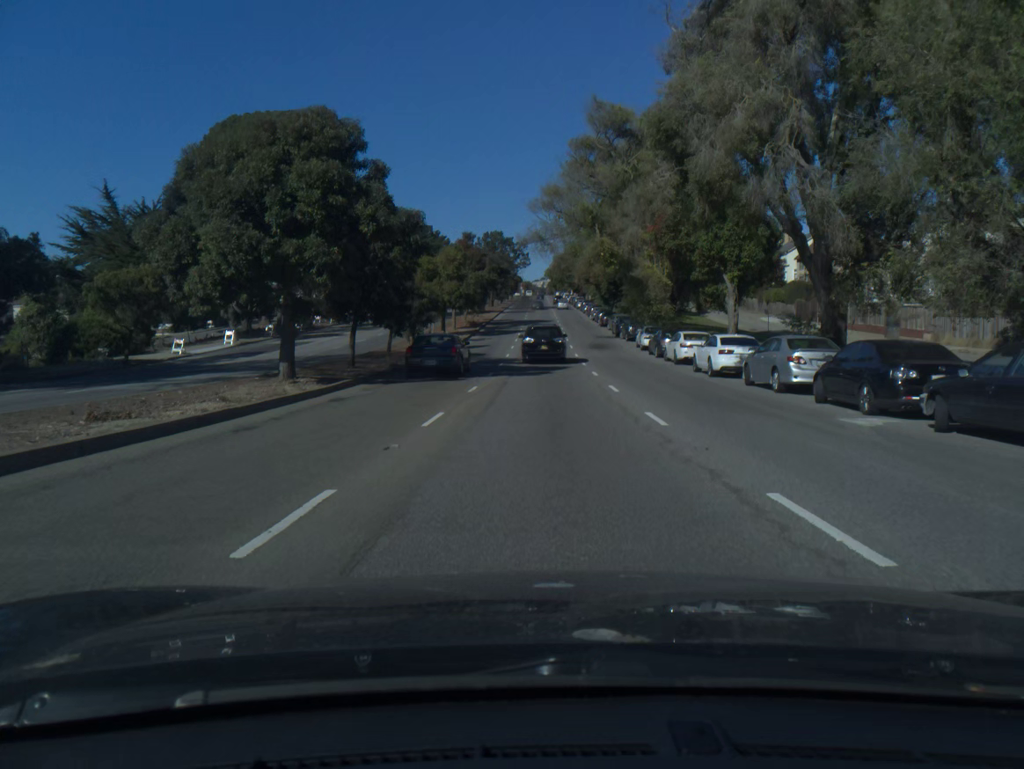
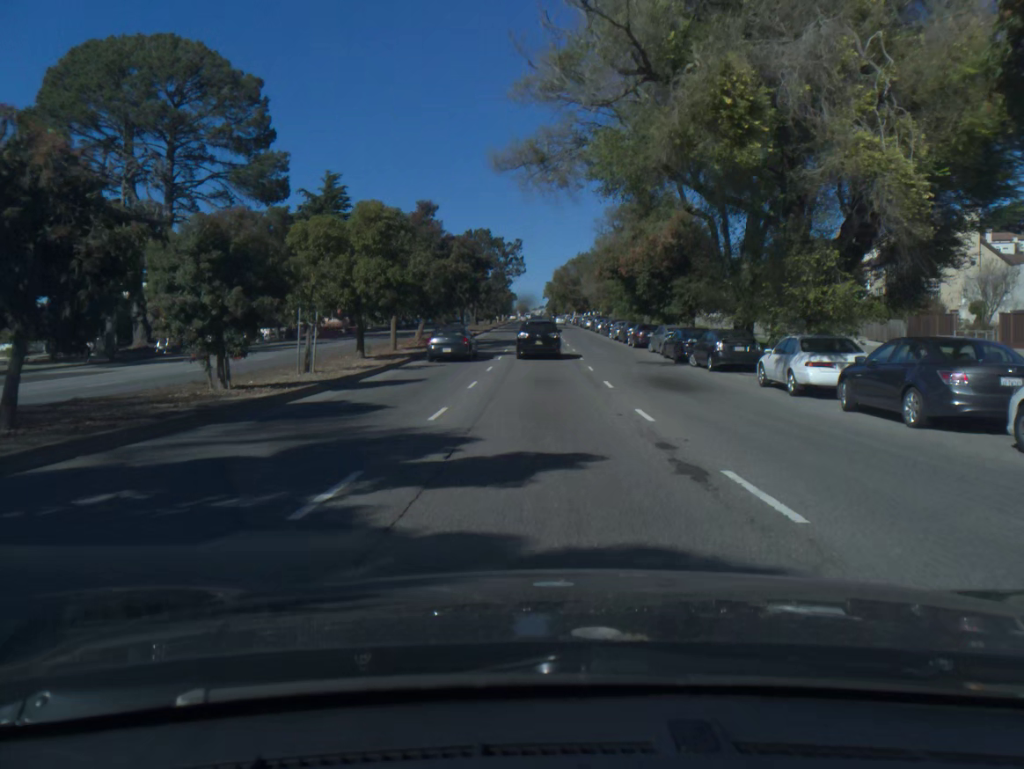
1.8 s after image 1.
(+0.1, +27.9) m; 0°
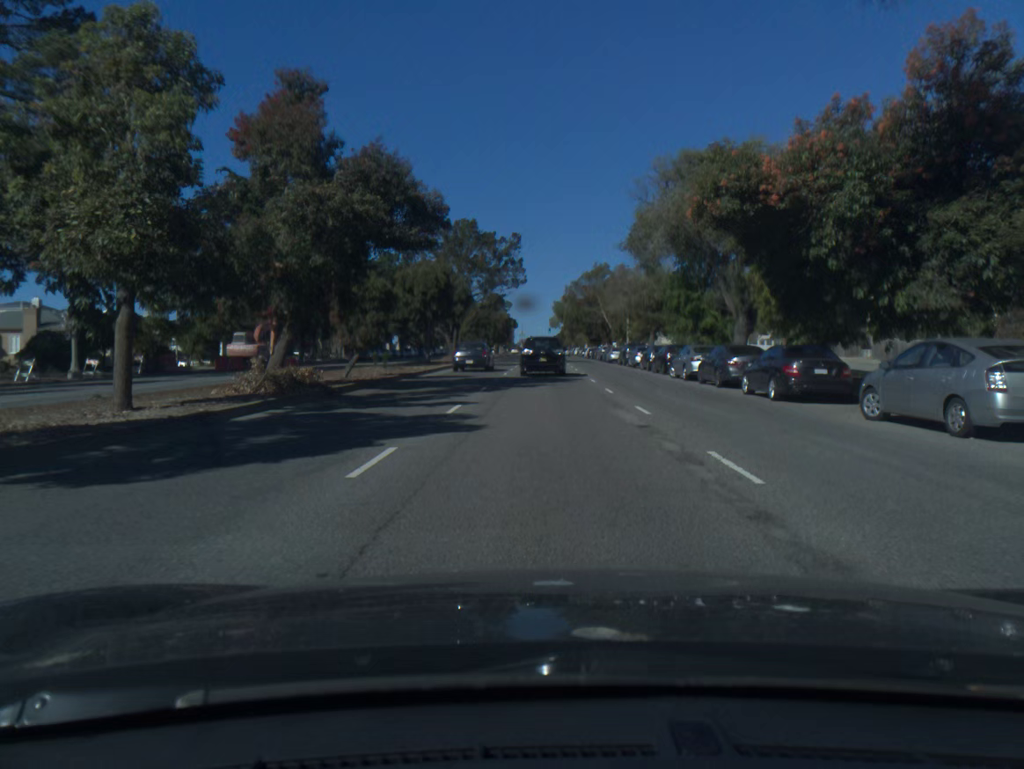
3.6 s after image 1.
(-0.2, +27.4) m; -1°
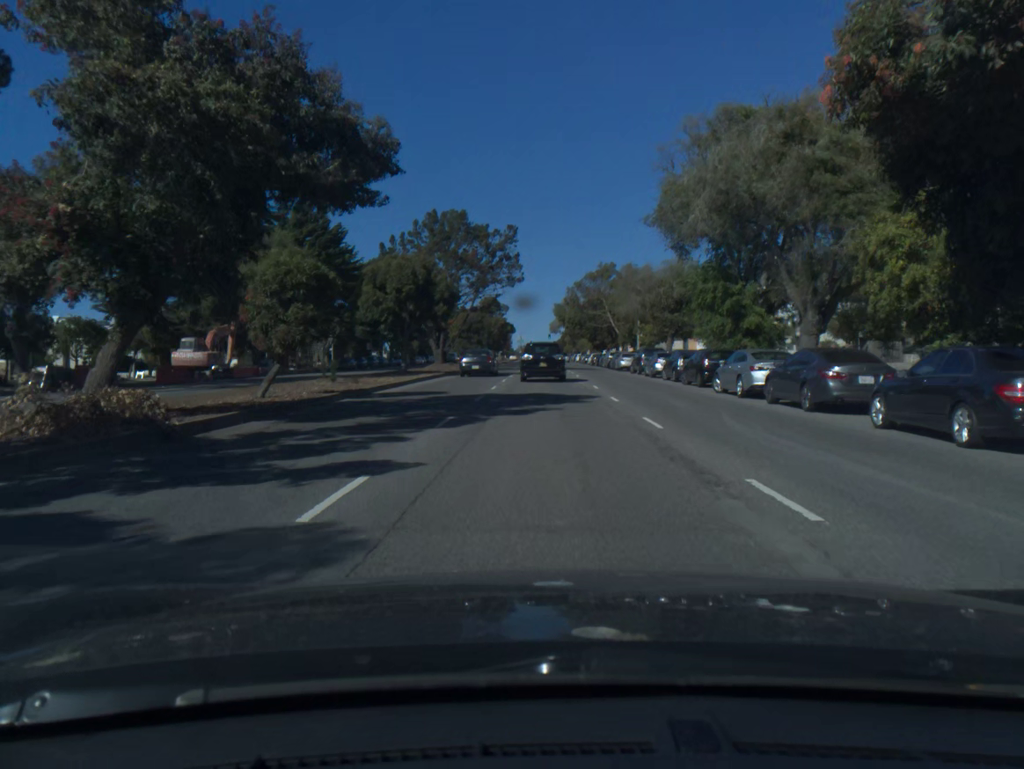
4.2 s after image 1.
(0.0, +8.8) m; 0°
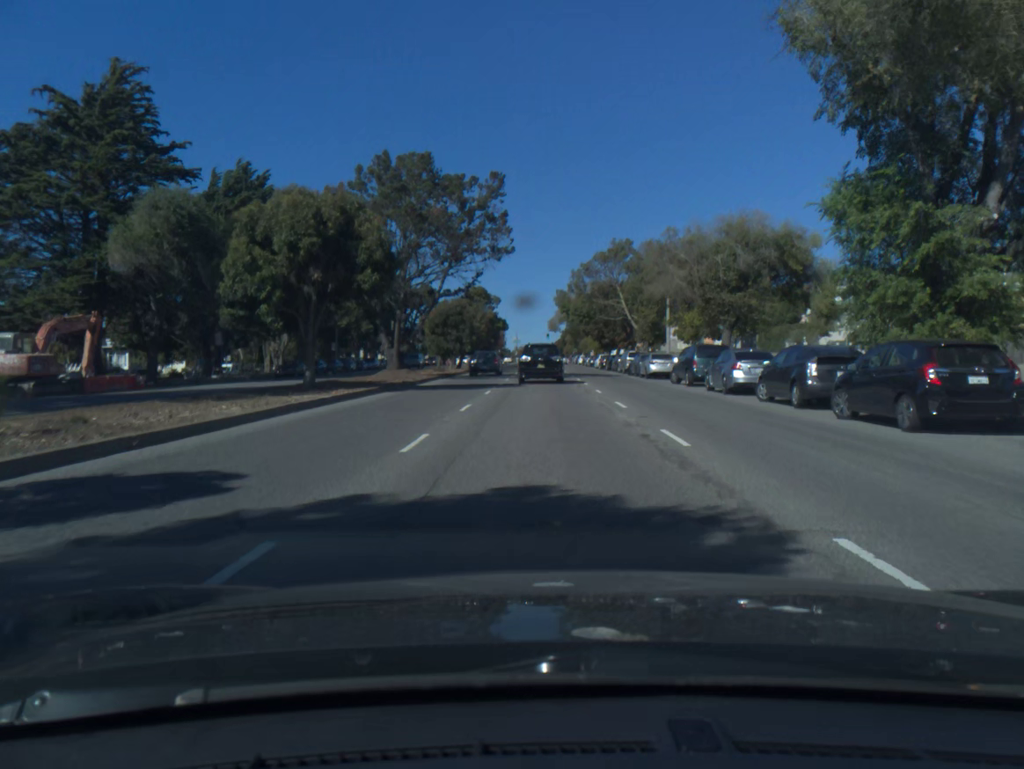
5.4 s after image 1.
(0.0, +17.2) m; 0°
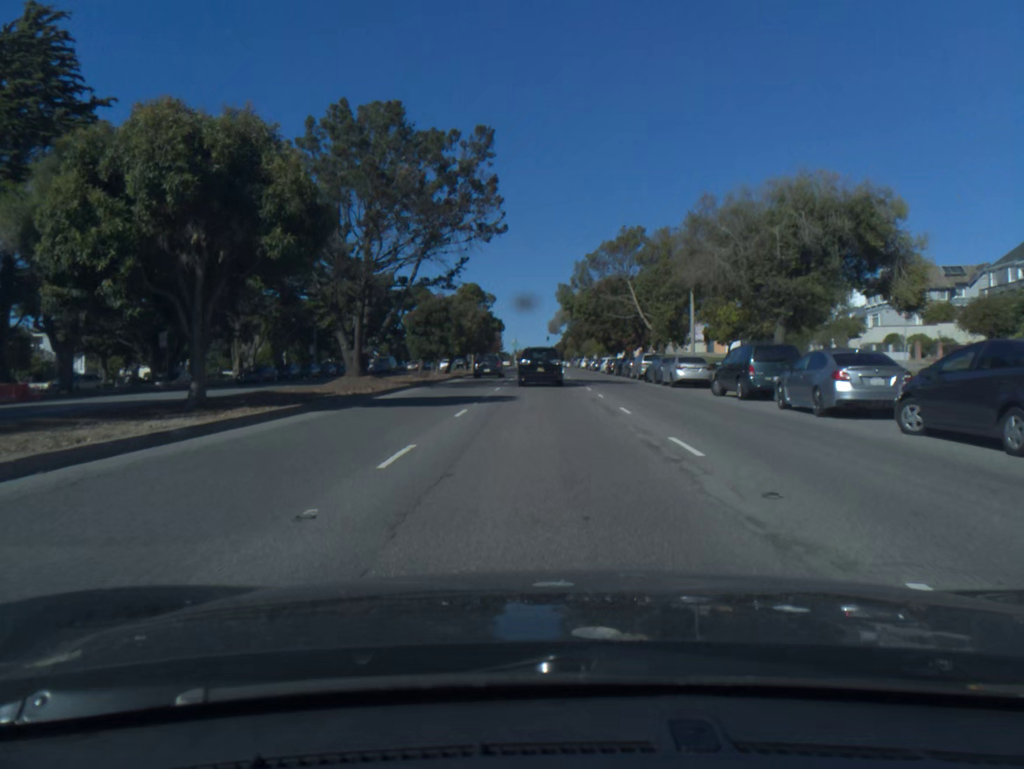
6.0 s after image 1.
(0.0, +8.5) m; 0°
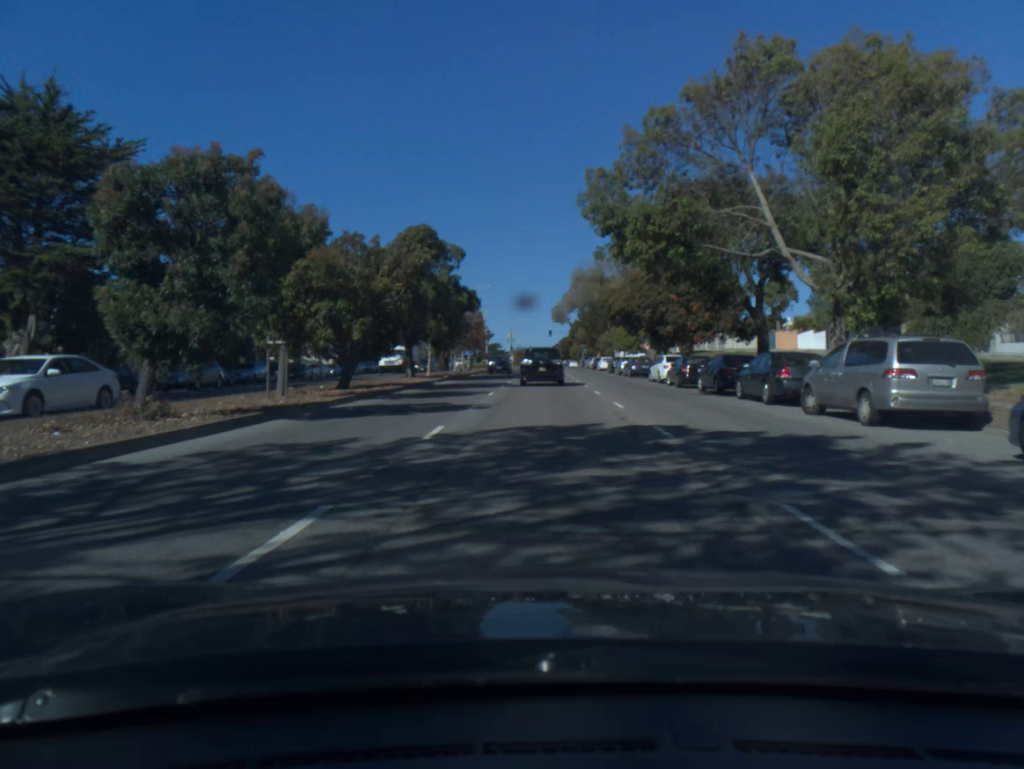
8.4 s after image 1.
(0.0, +33.6) m; 0°
